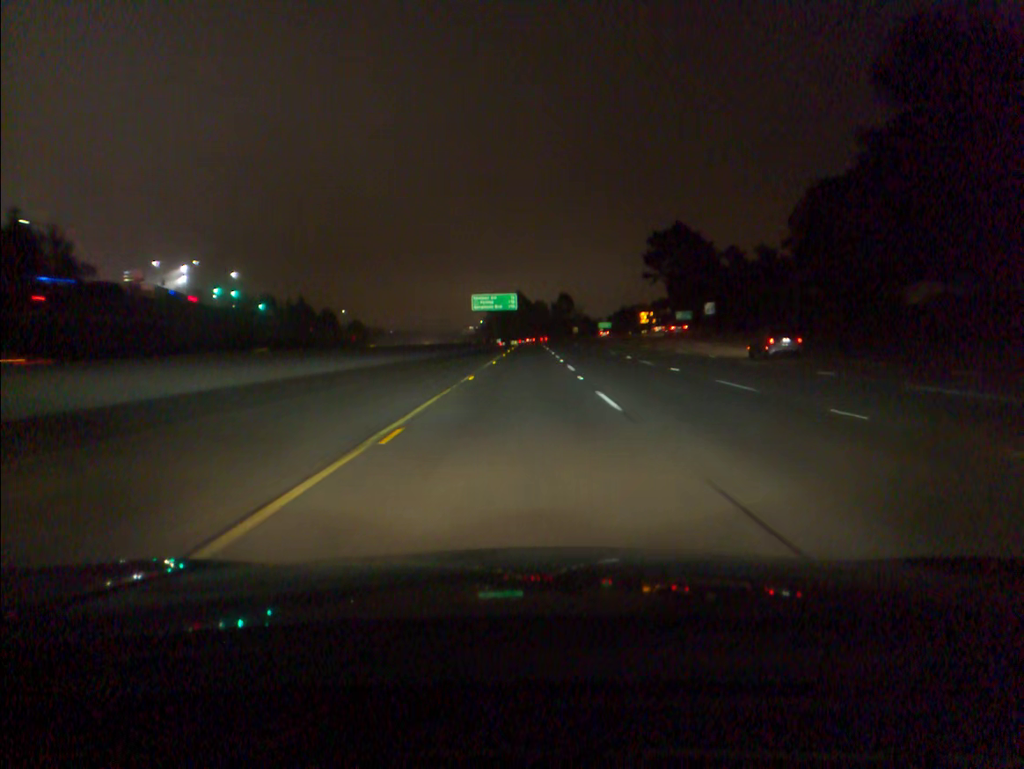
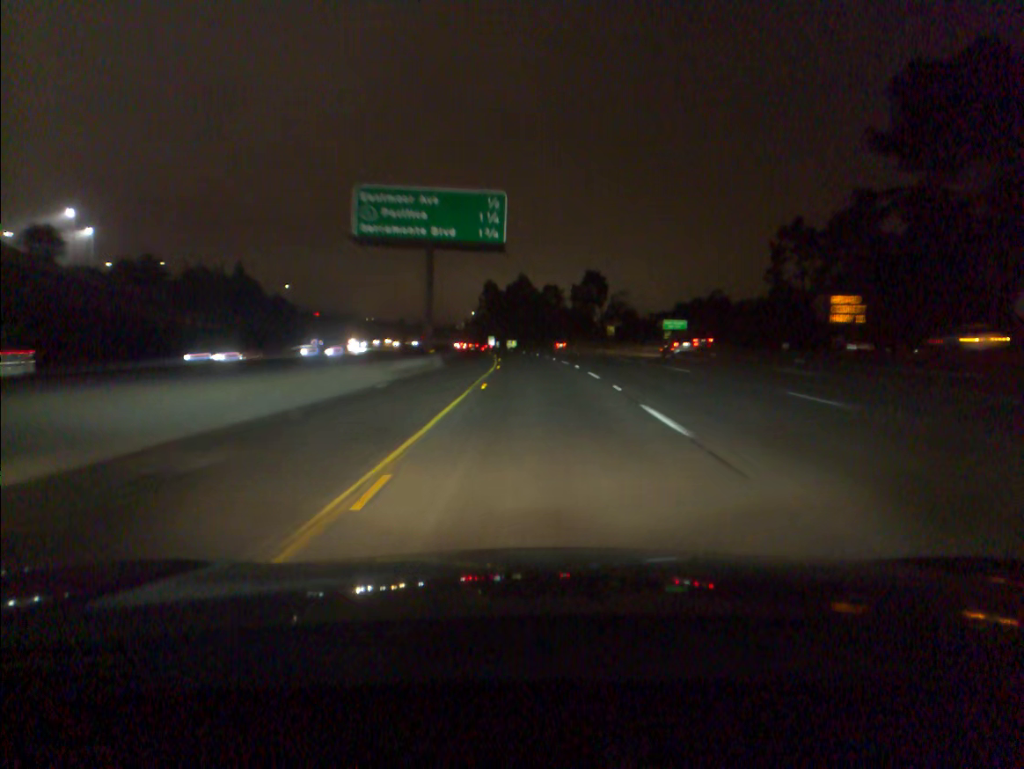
(-0.3, +91.1) m; 0°
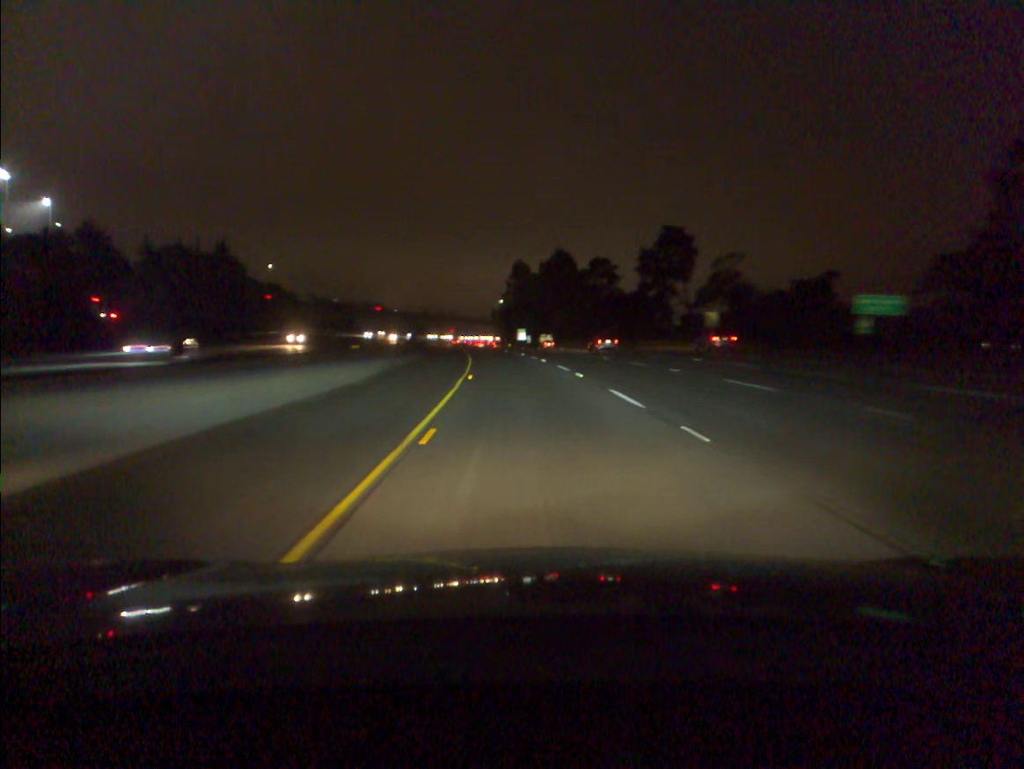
(-0.7, +54.8) m; -2°
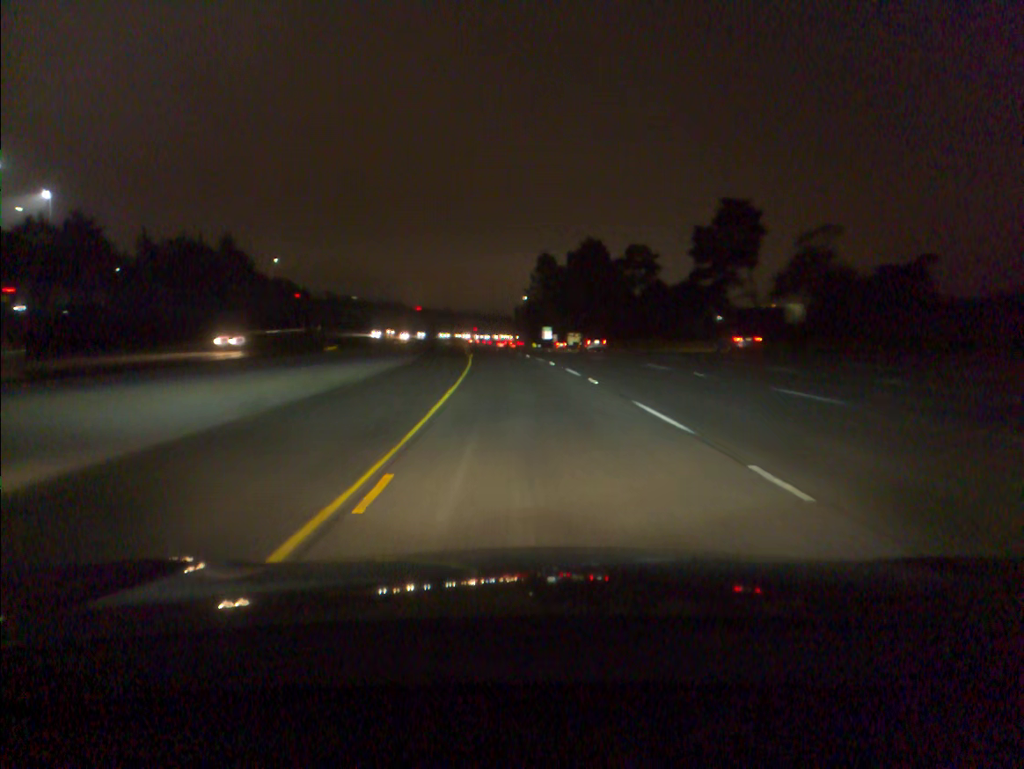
(-0.3, +18.3) m; -2°
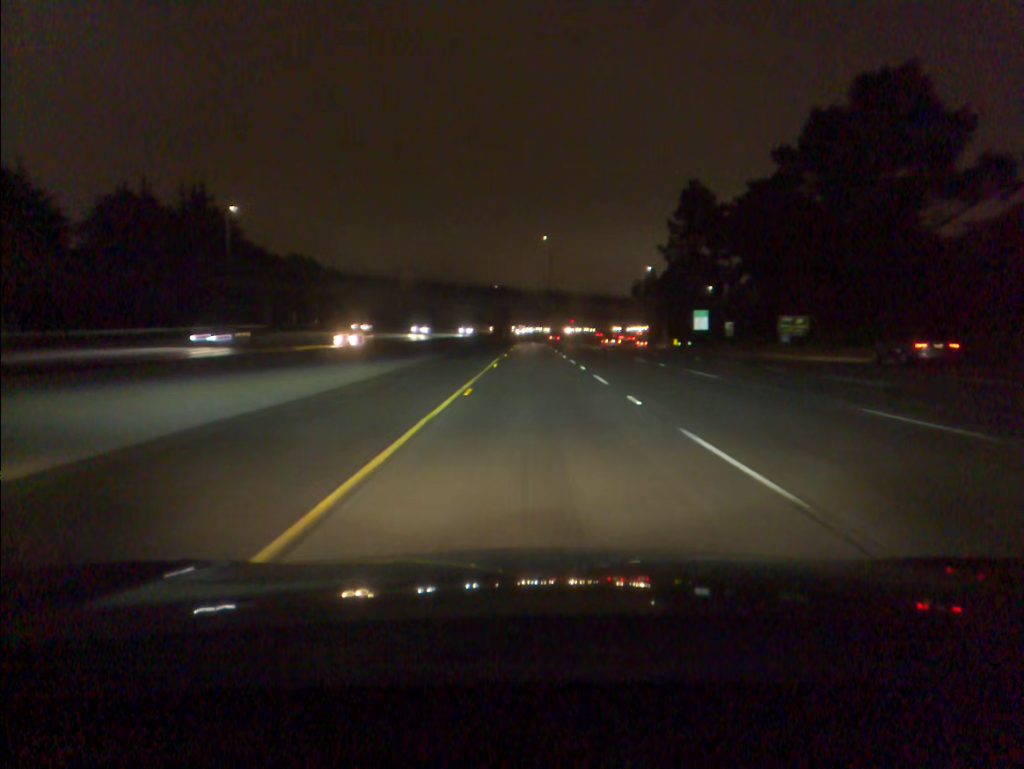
(-6.7, +91.1) m; -7°
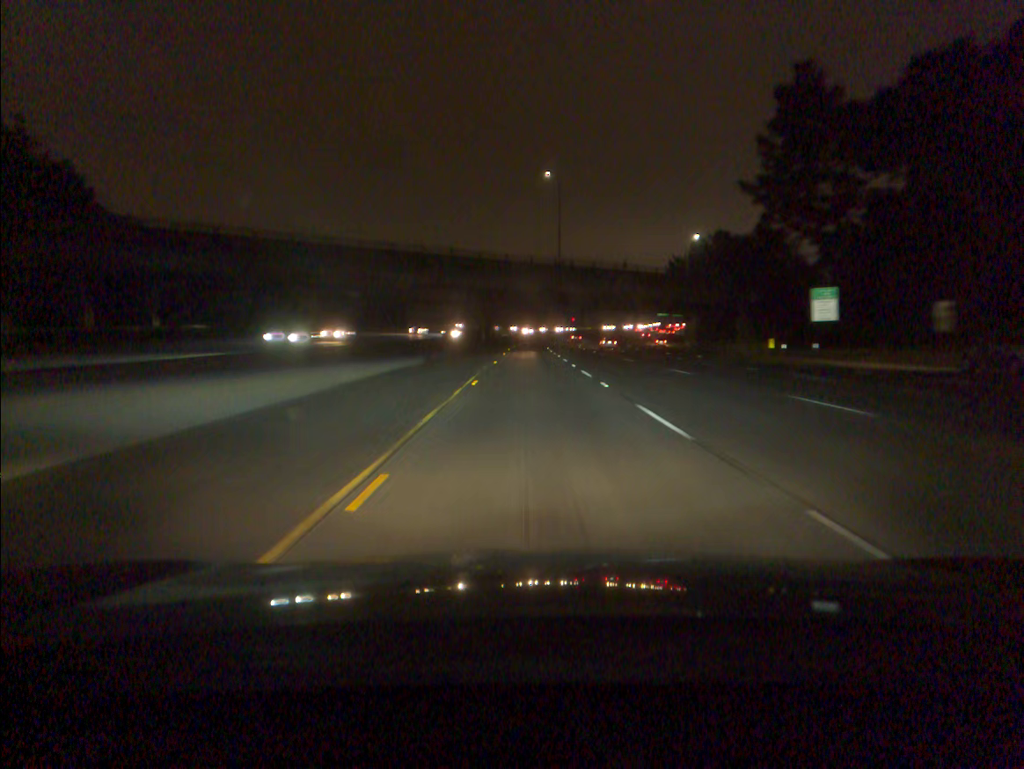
(+0.1, +54.8) m; 0°
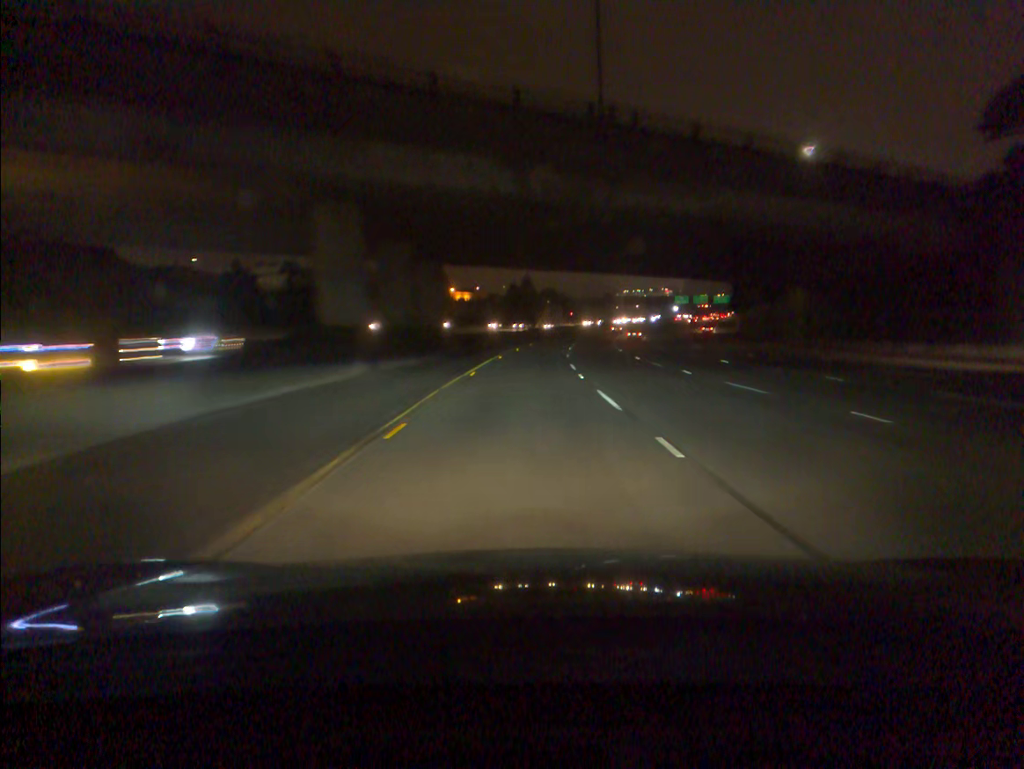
(+0.2, +54.4) m; +1°
